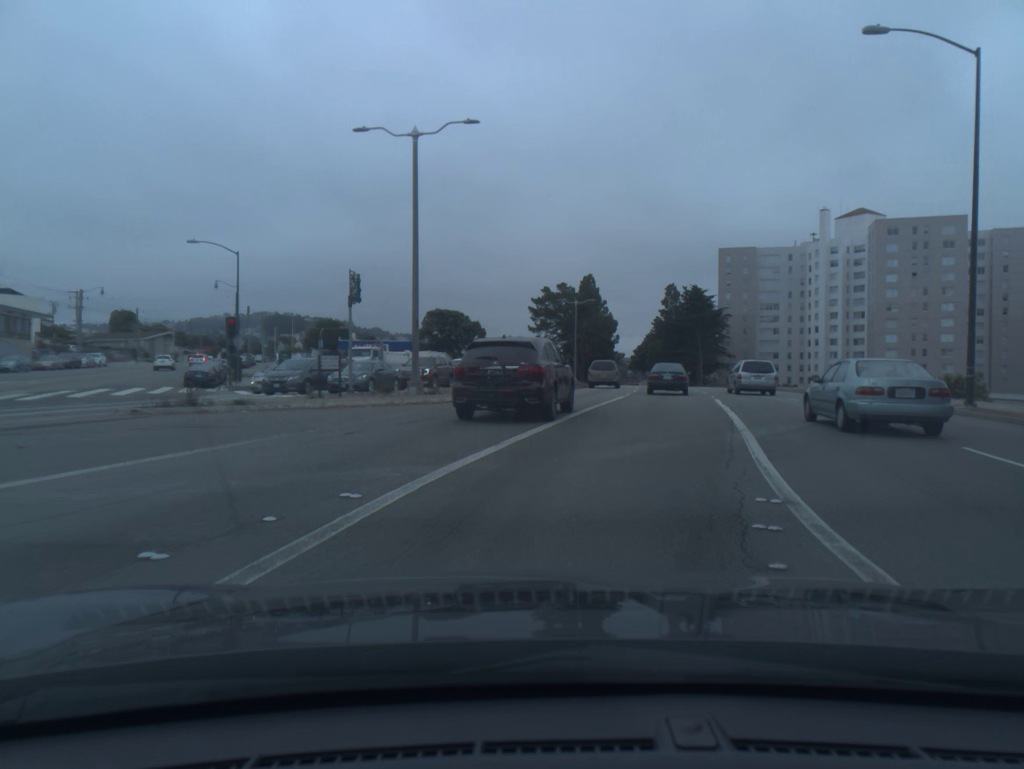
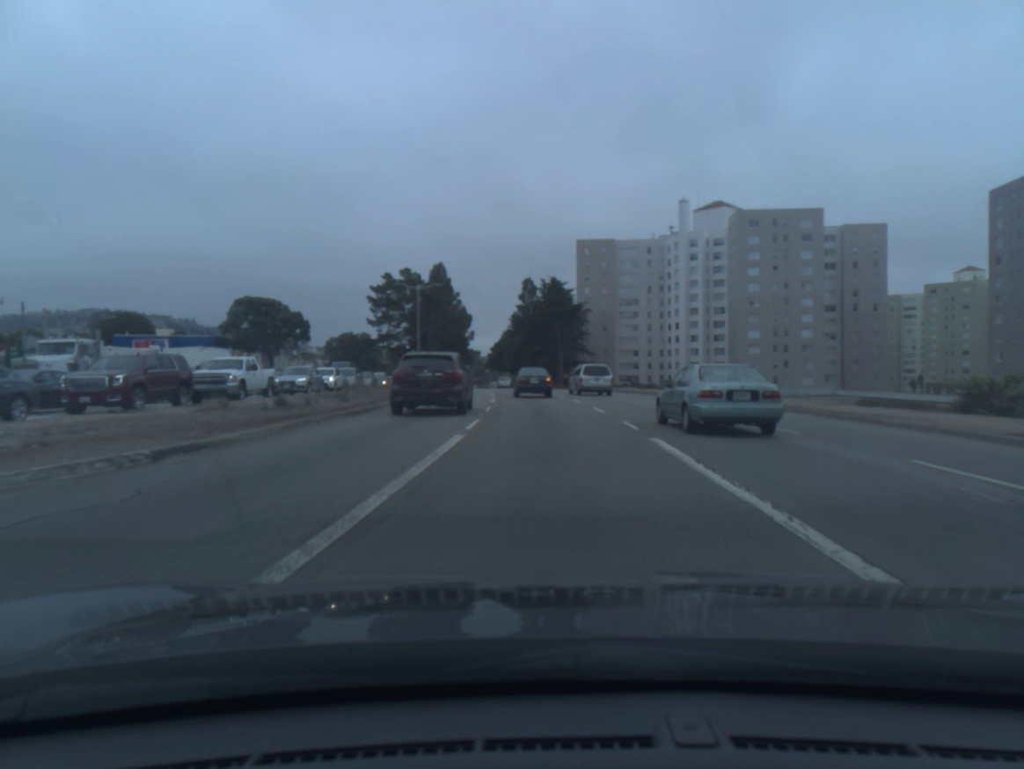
(+1.7, +16.0) m; +10°
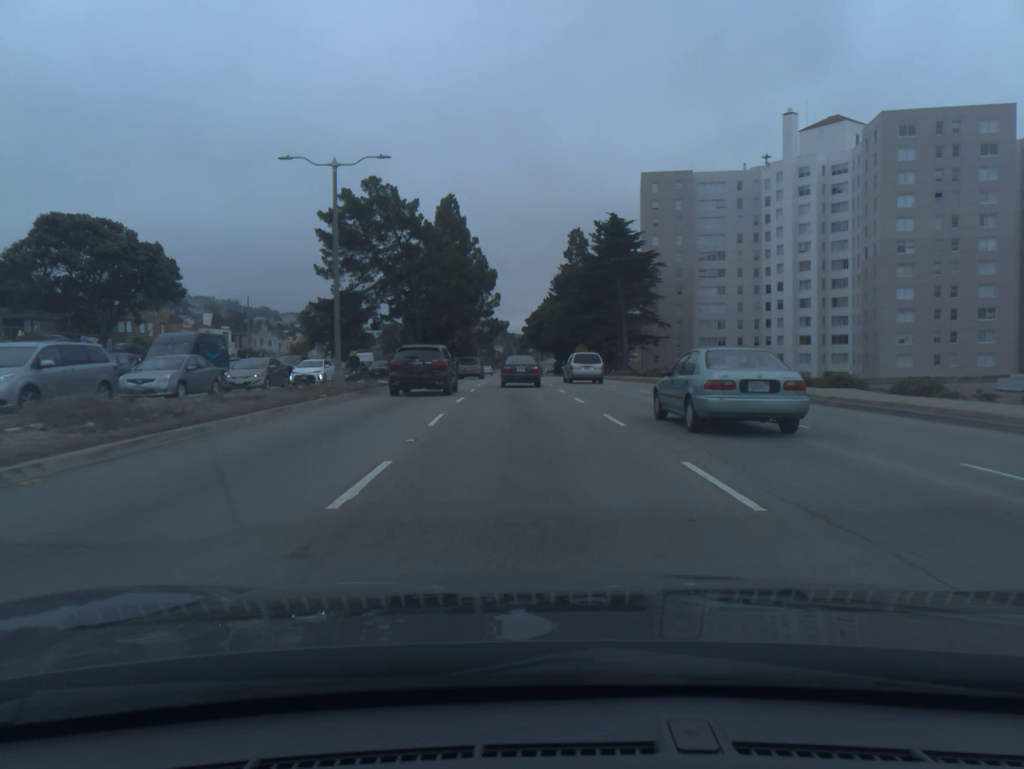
(-1.0, +38.5) m; -4°
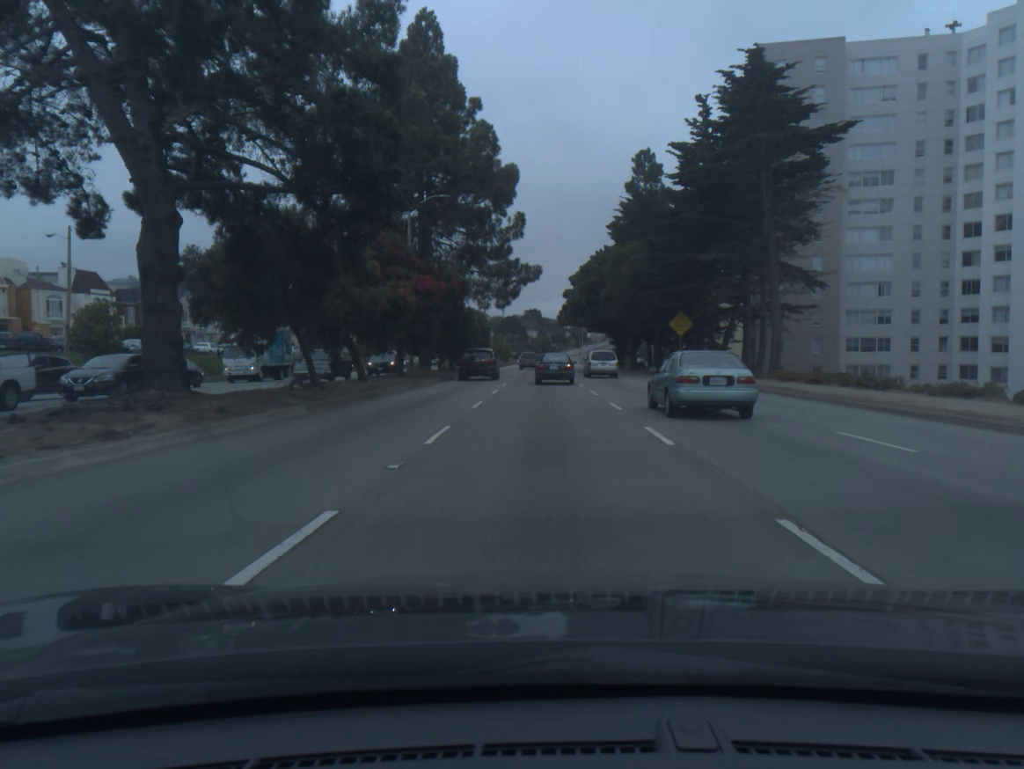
(-1.5, +47.4) m; -2°
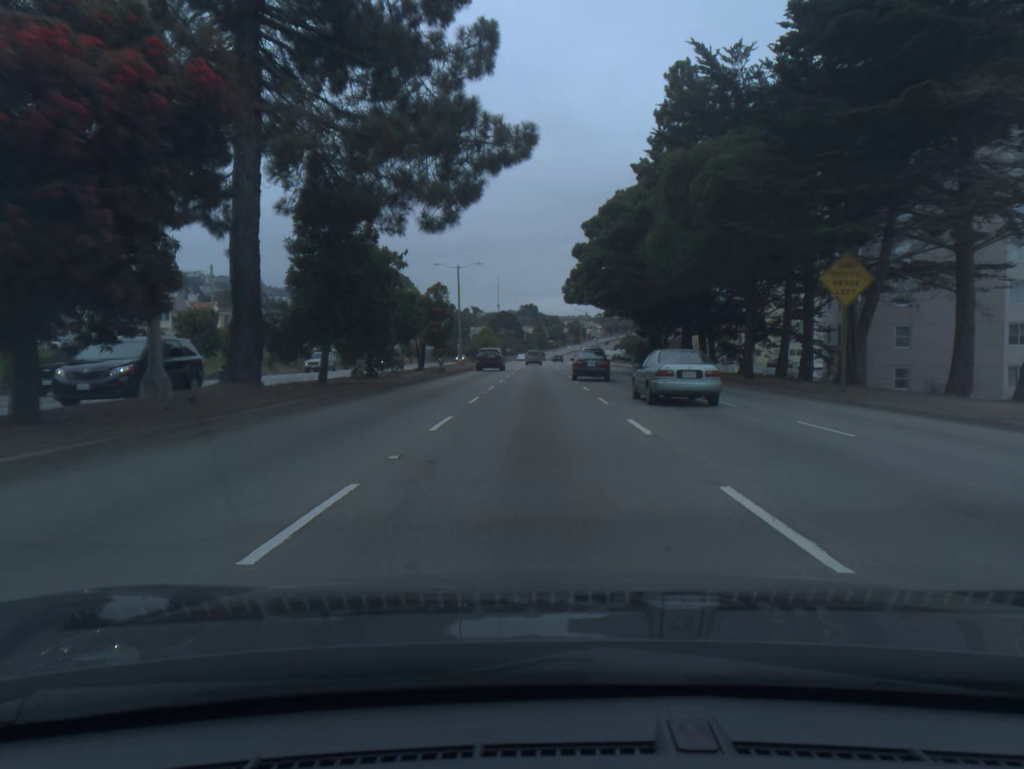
(+0.1, +28.4) m; 0°
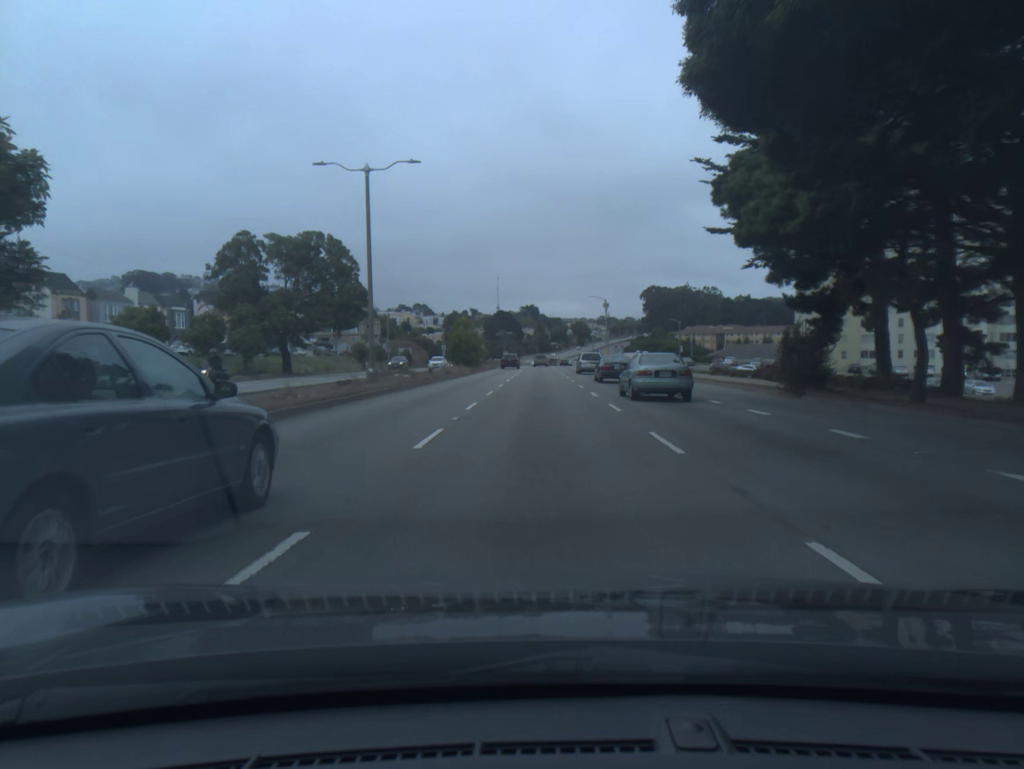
(-0.1, +38.9) m; 0°
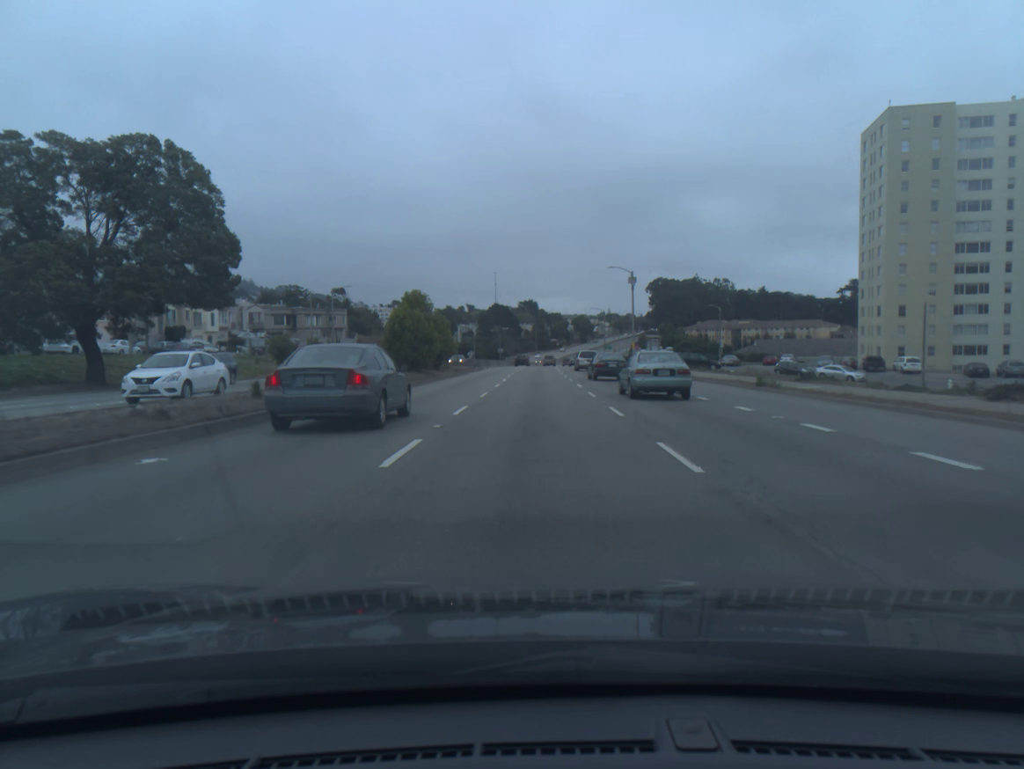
(+0.1, +31.1) m; 0°
